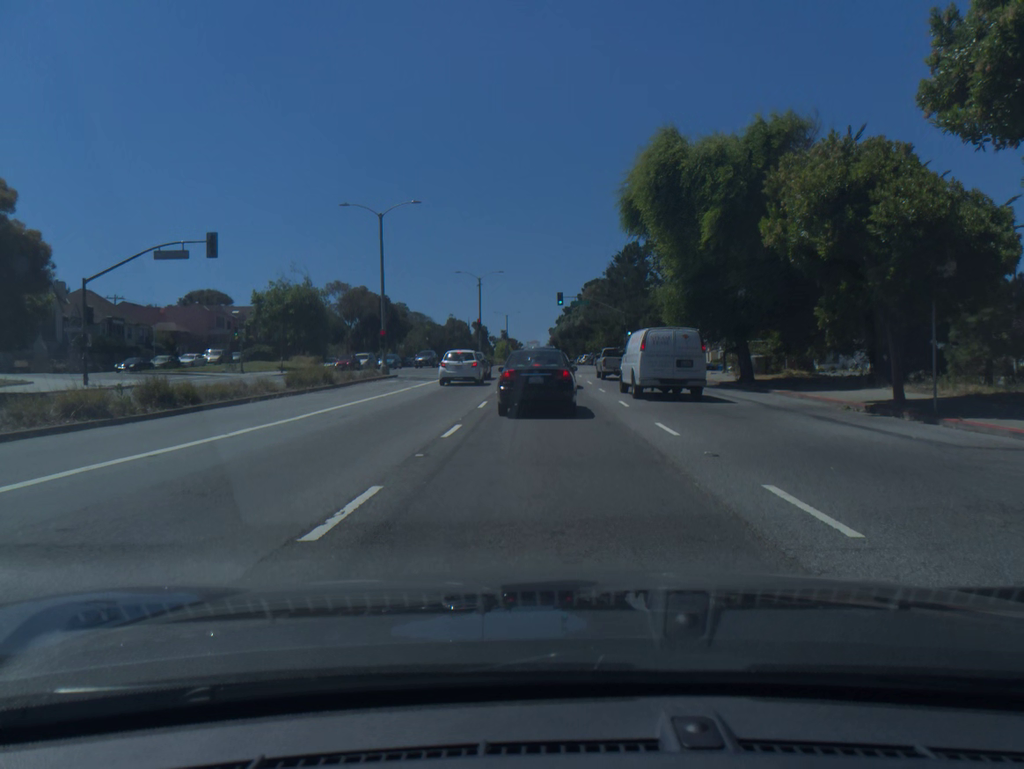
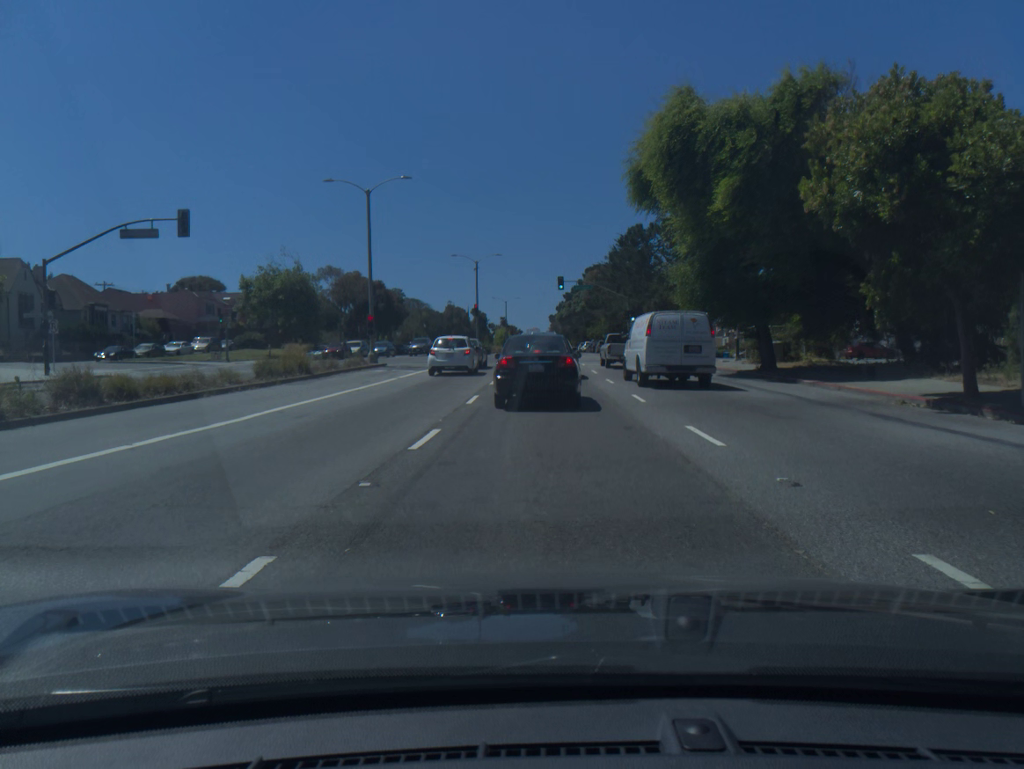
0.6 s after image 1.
(0.0, +3.1) m; 0°
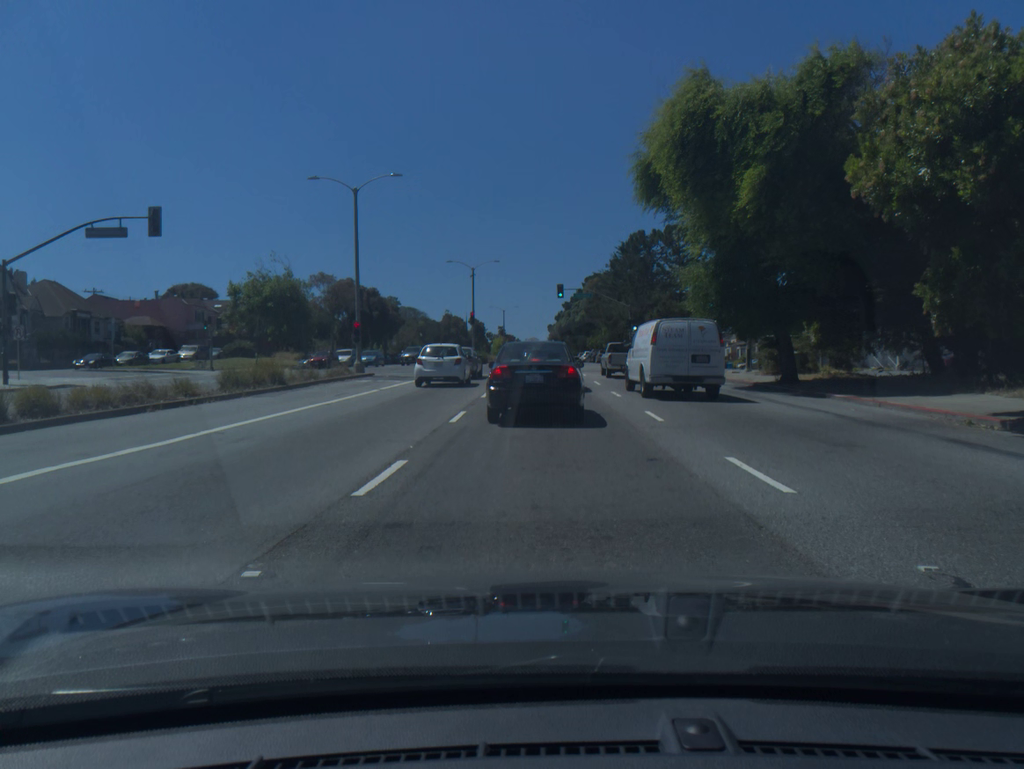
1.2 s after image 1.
(0.0, +2.7) m; 0°
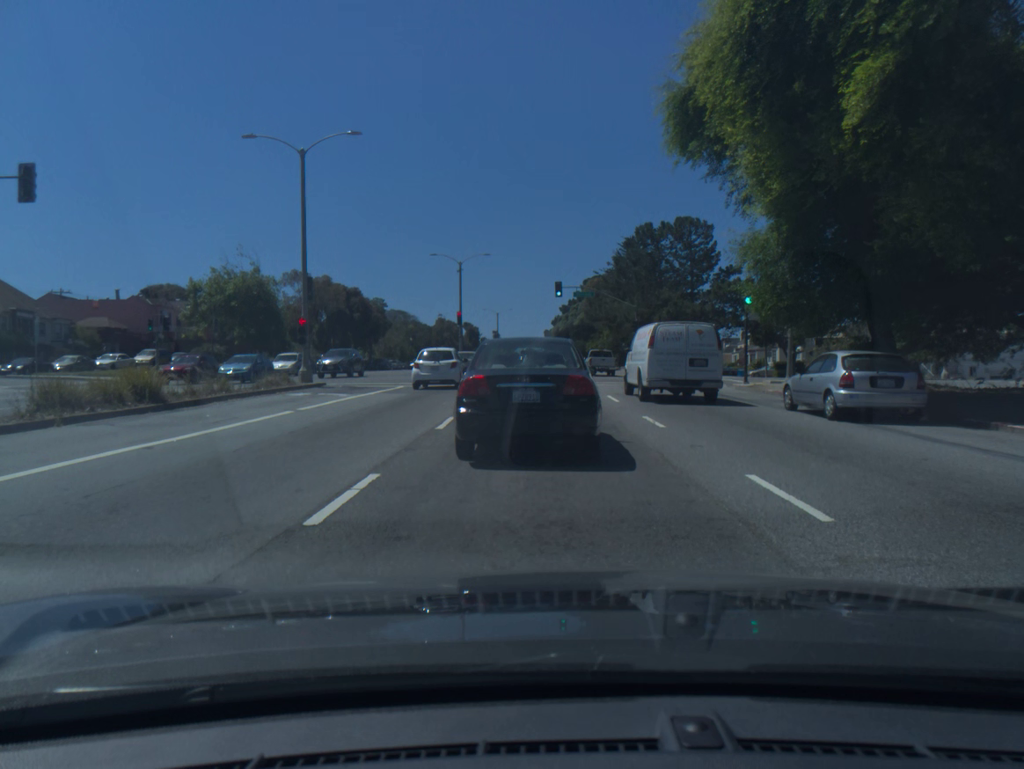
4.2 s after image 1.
(0.0, +8.5) m; +1°
